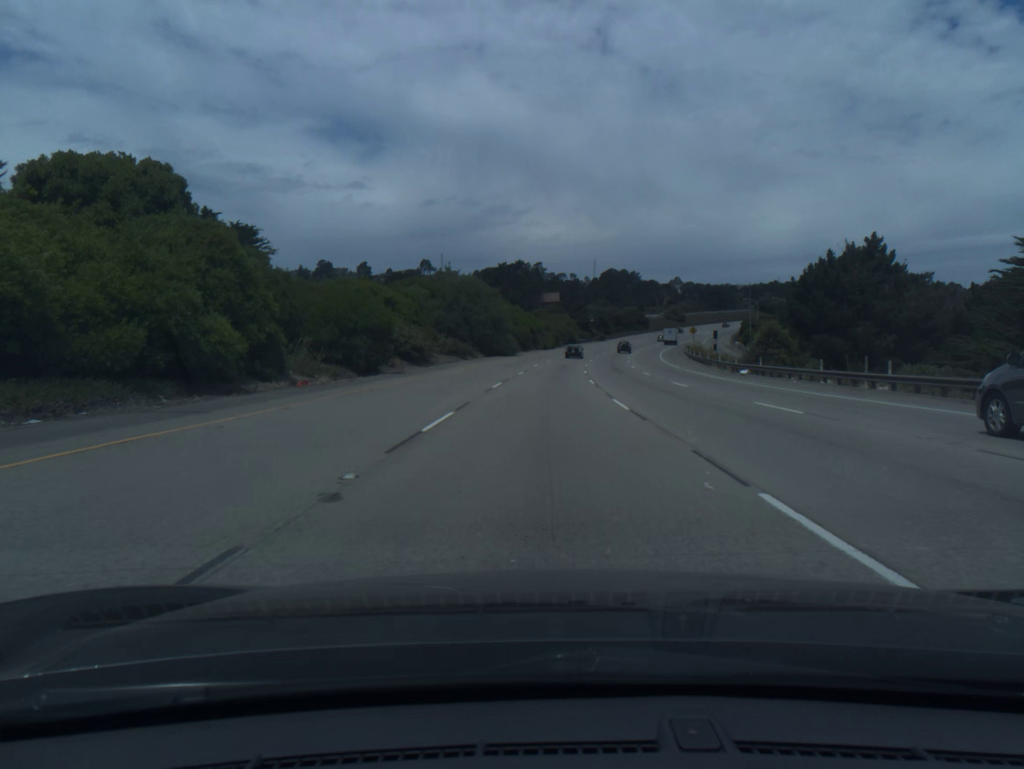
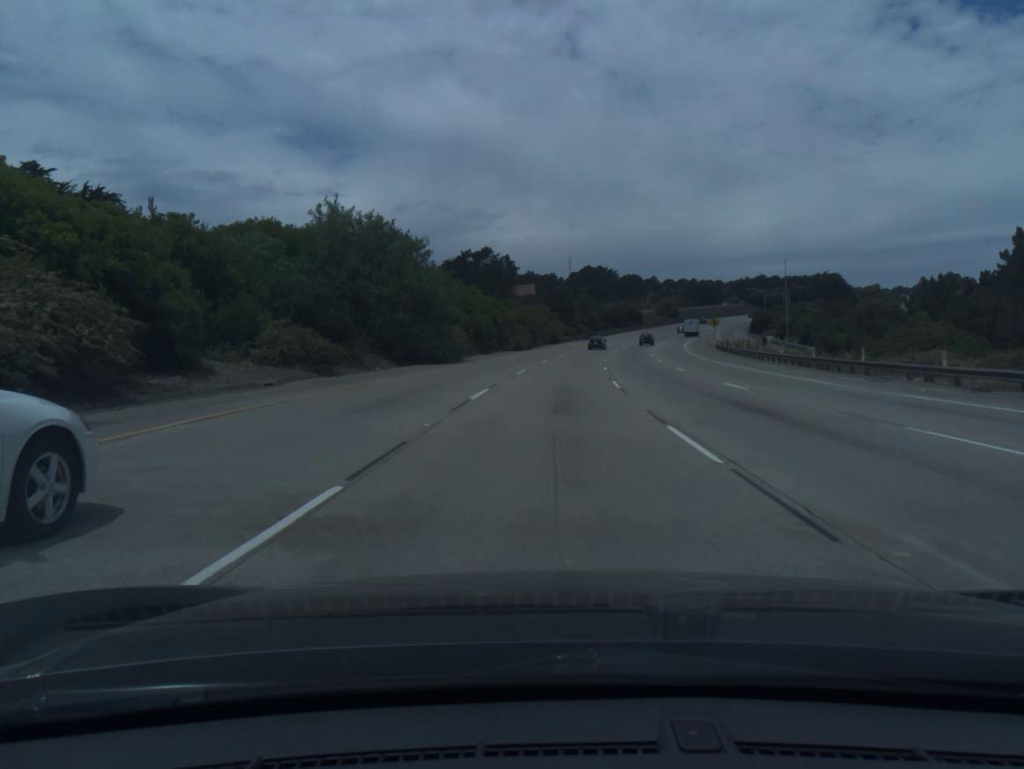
(+0.4, +38.4) m; +2°
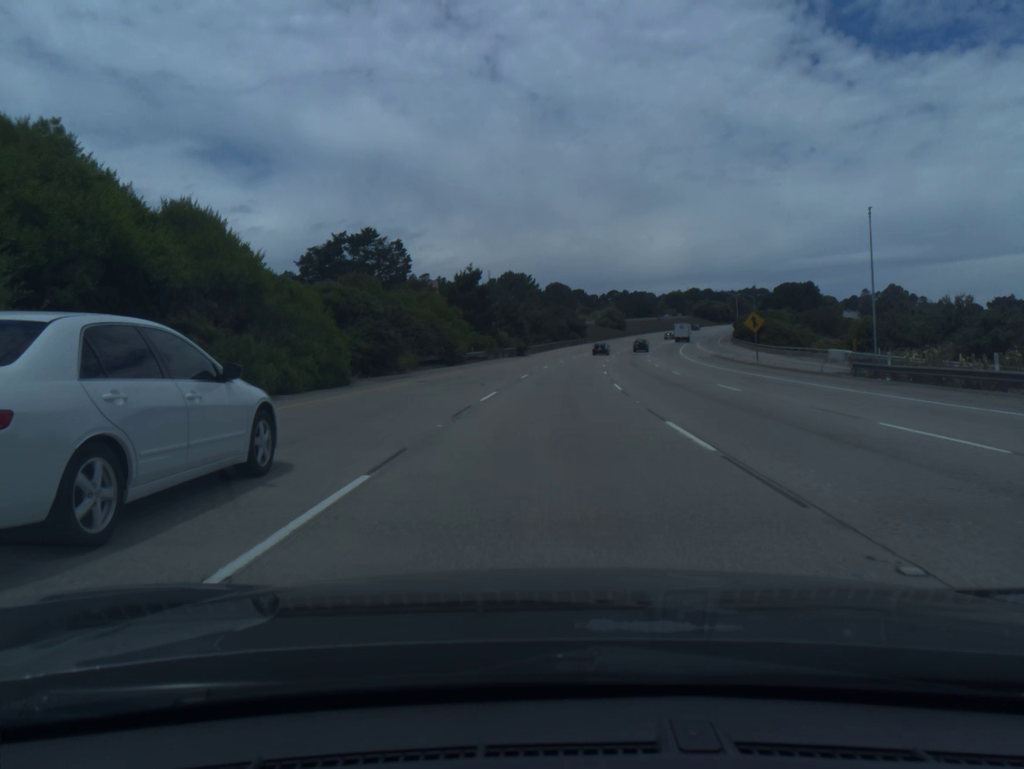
(+2.7, +57.2) m; +6°
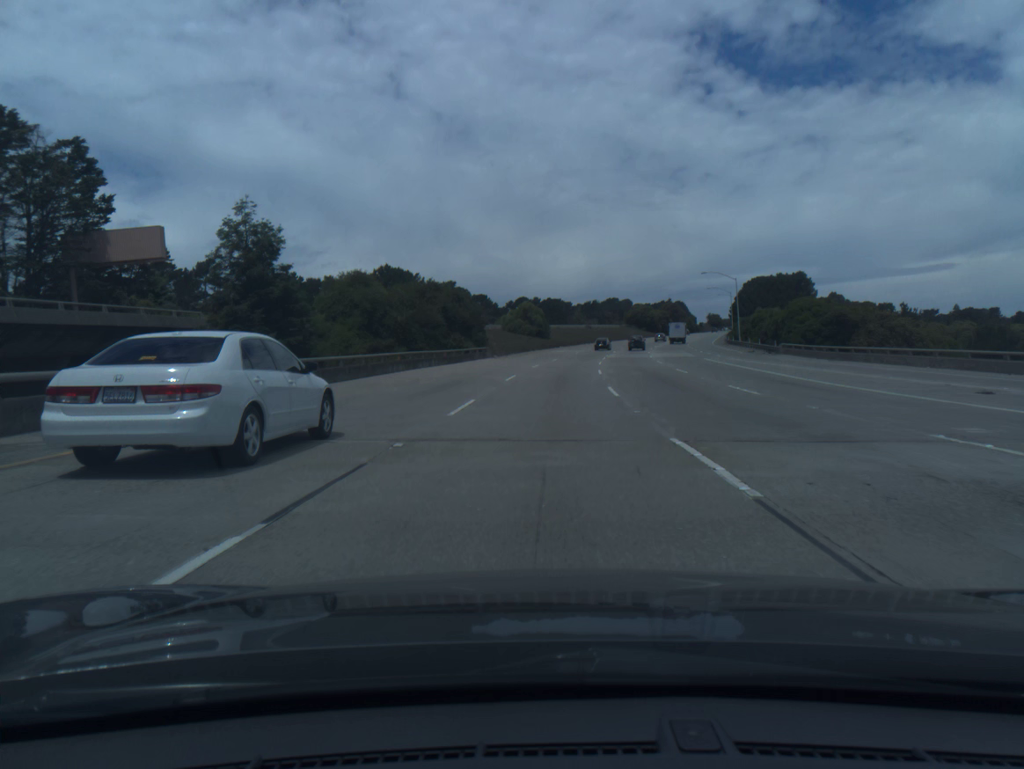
(+5.0, +75.5) m; +7°
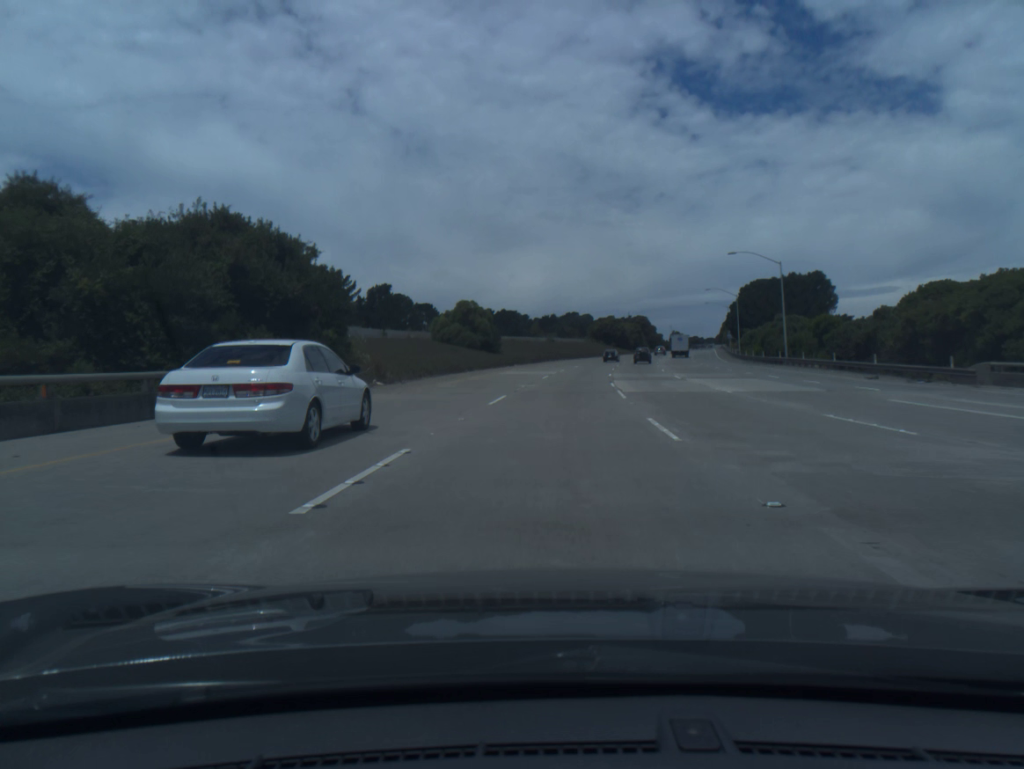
(+1.0, +37.6) m; +3°
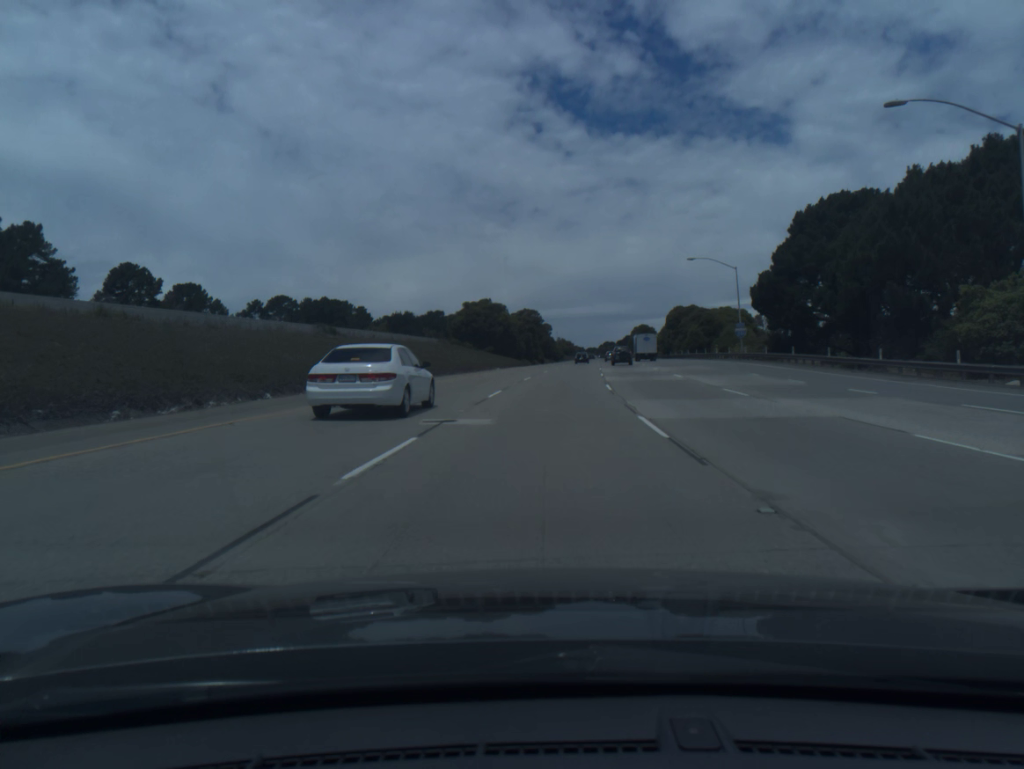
(+8.1, +92.9) m; +9°
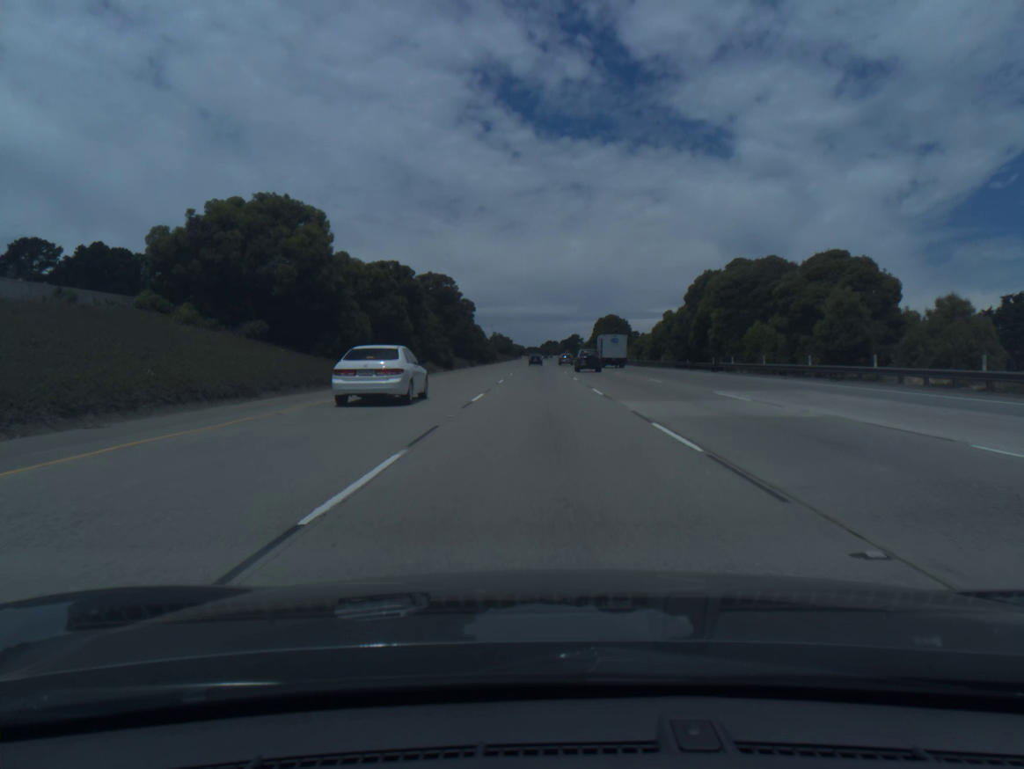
(+3.5, +74.6) m; +5°
